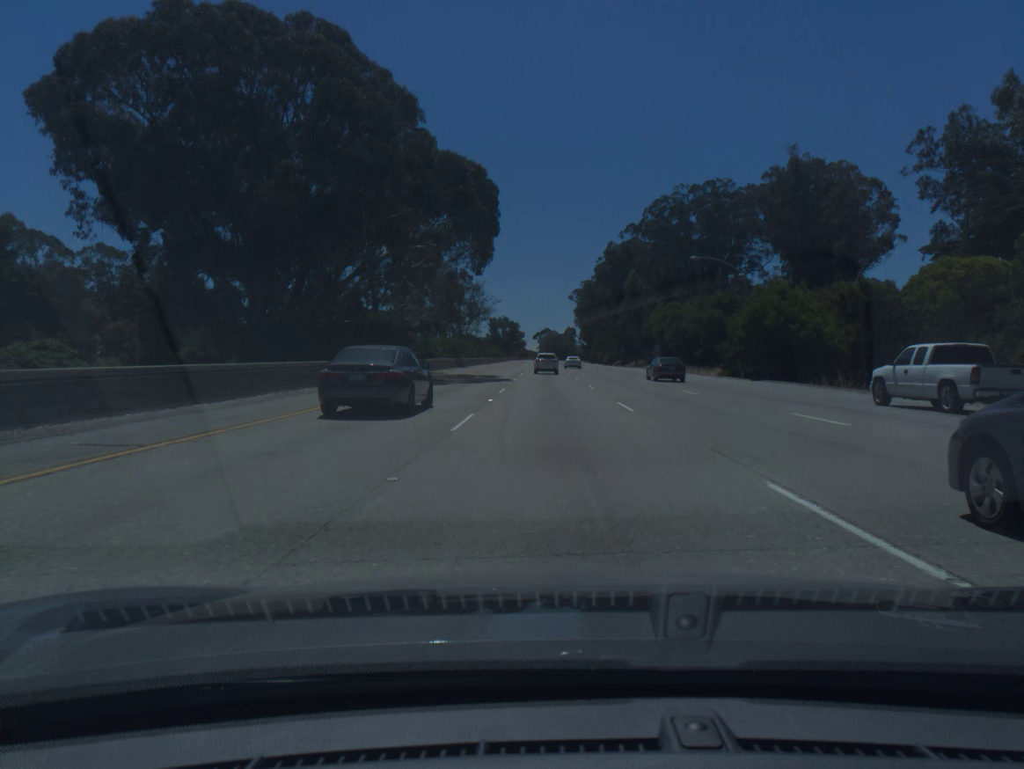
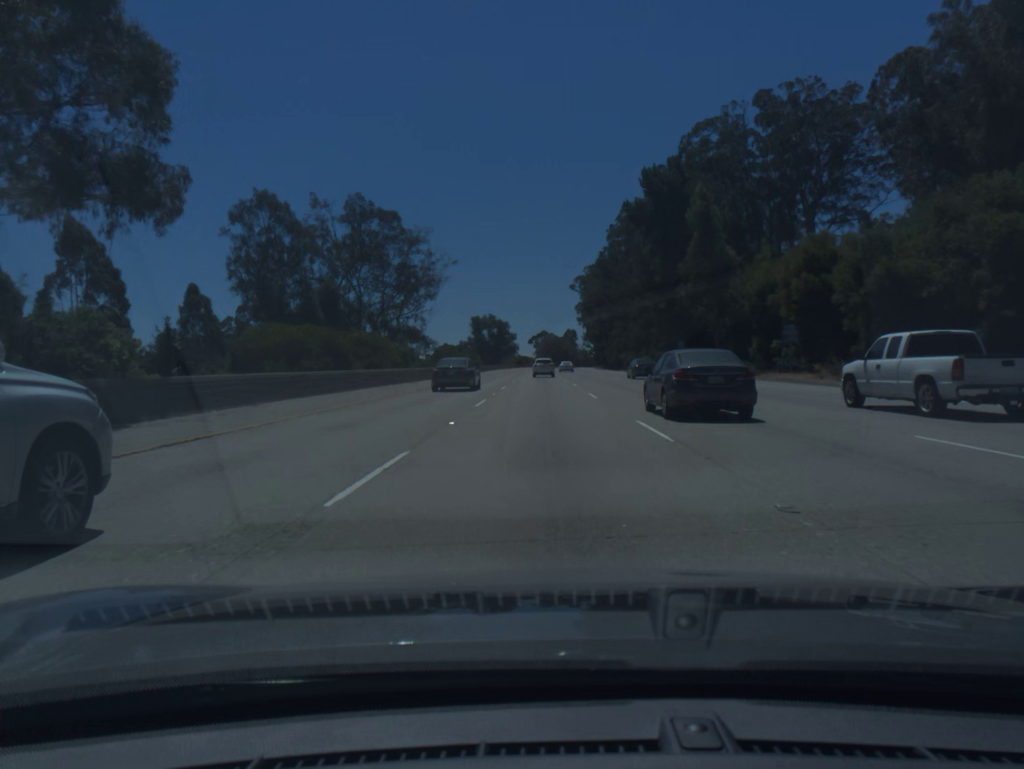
(+0.3, +65.5) m; 0°
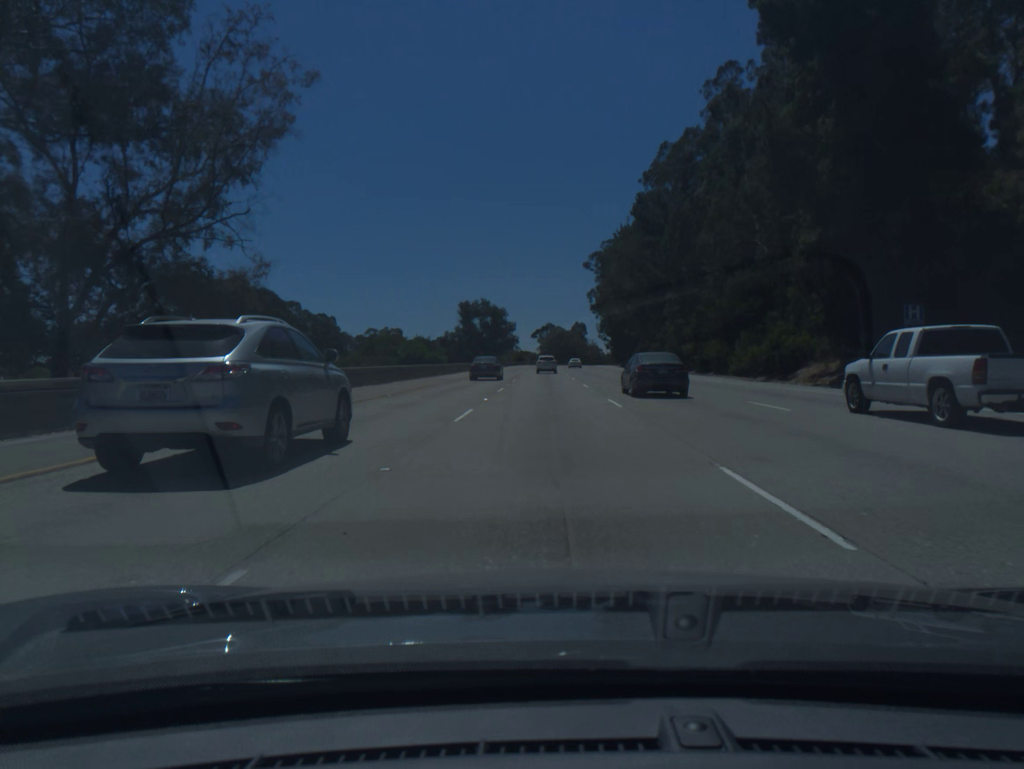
(-0.2, +50.0) m; 0°
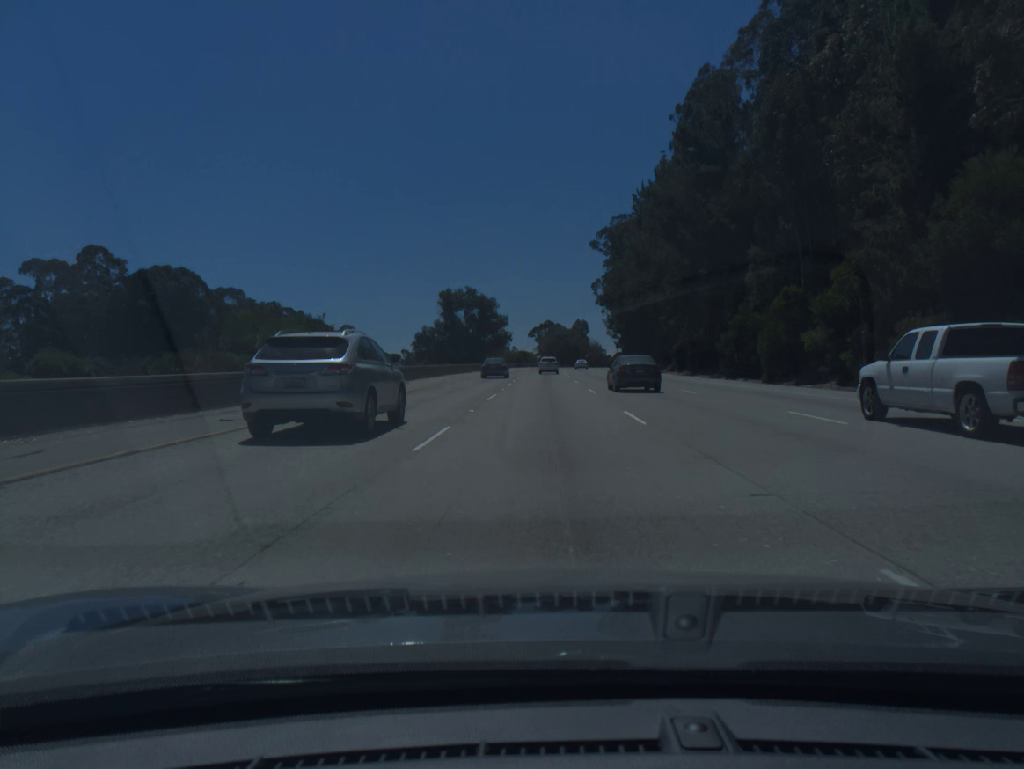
(0.0, +33.9) m; 0°
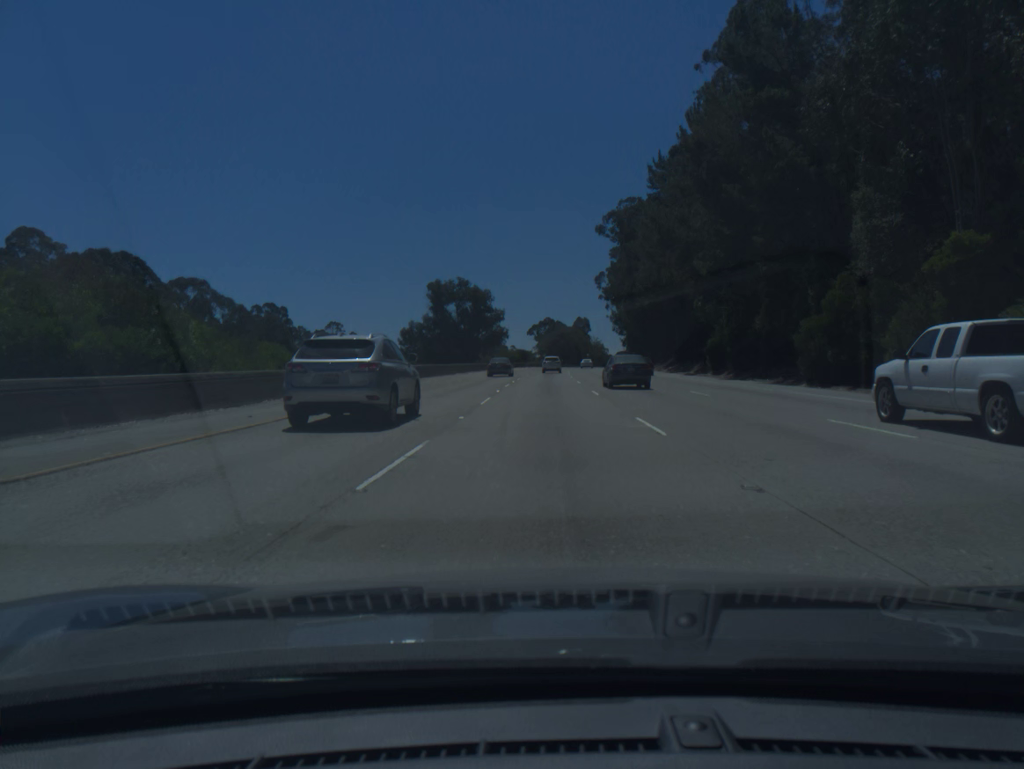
(0.0, +17.1) m; 0°
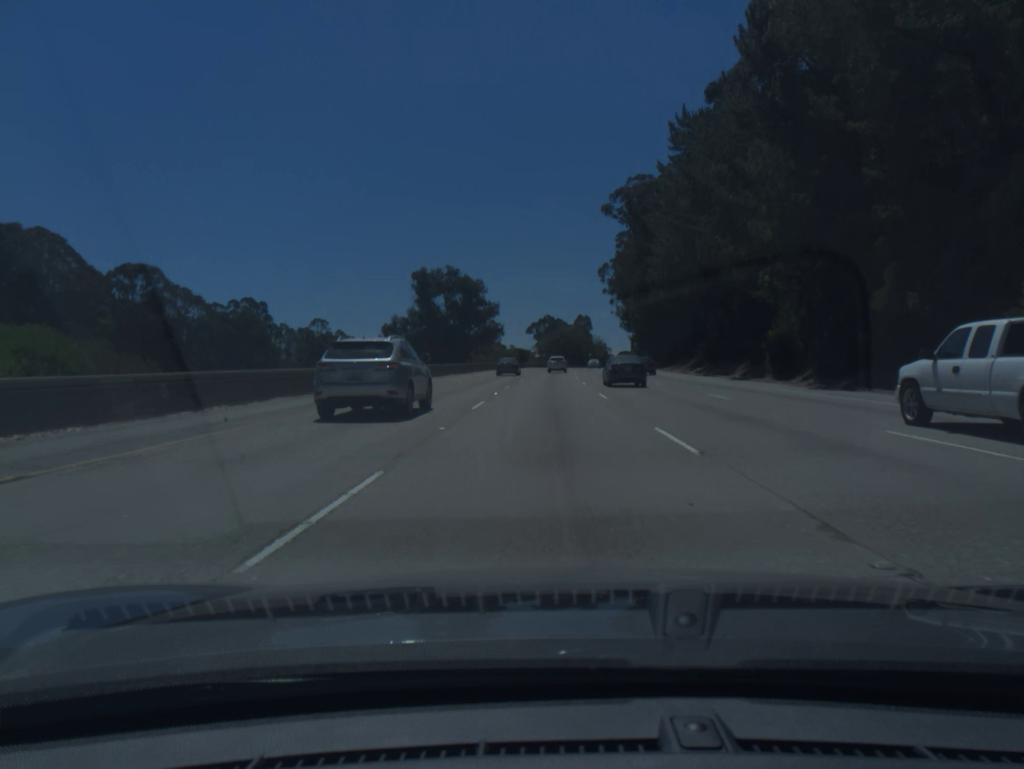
(0.0, +17.2) m; 0°
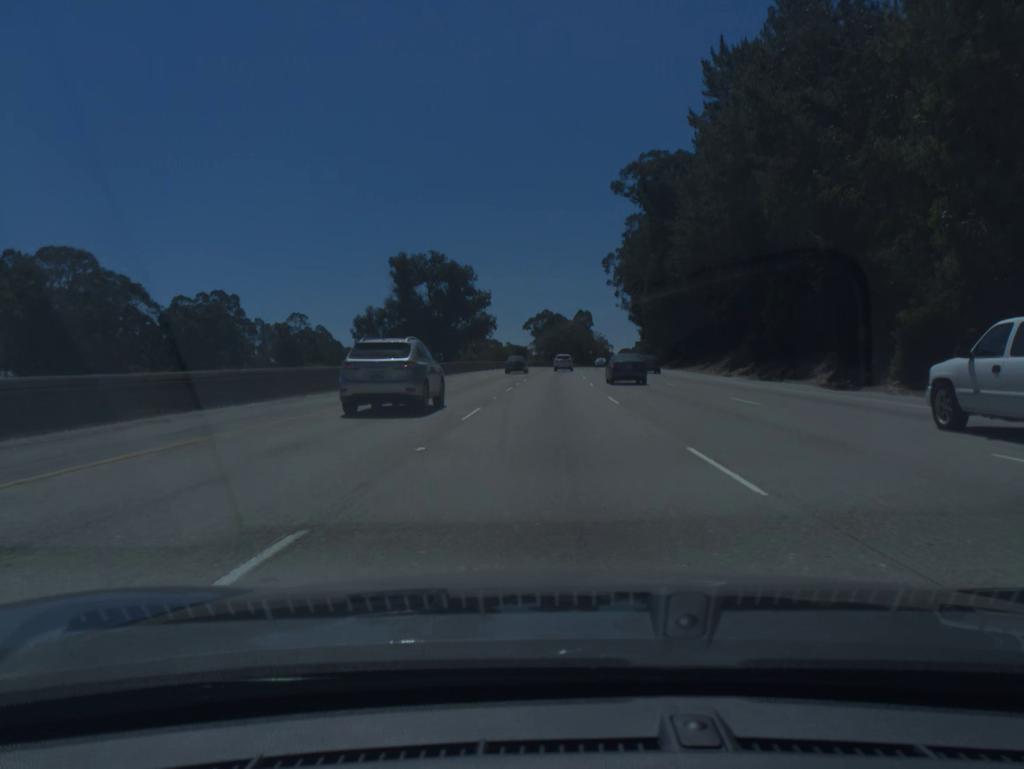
(0.0, +17.4) m; 0°
